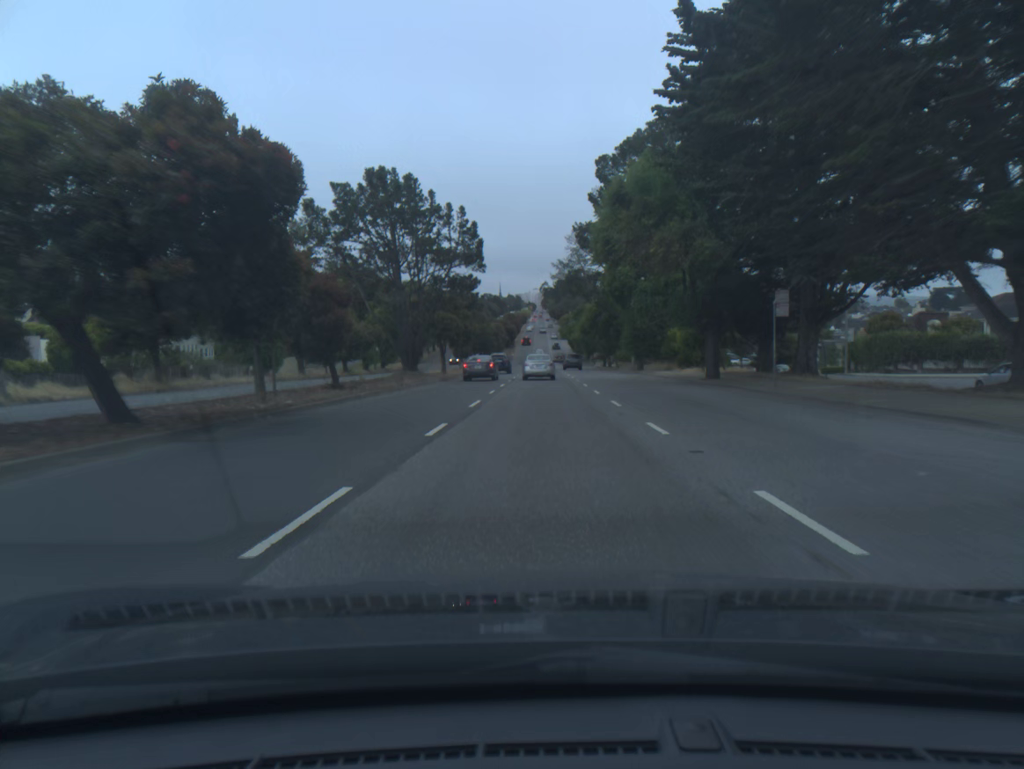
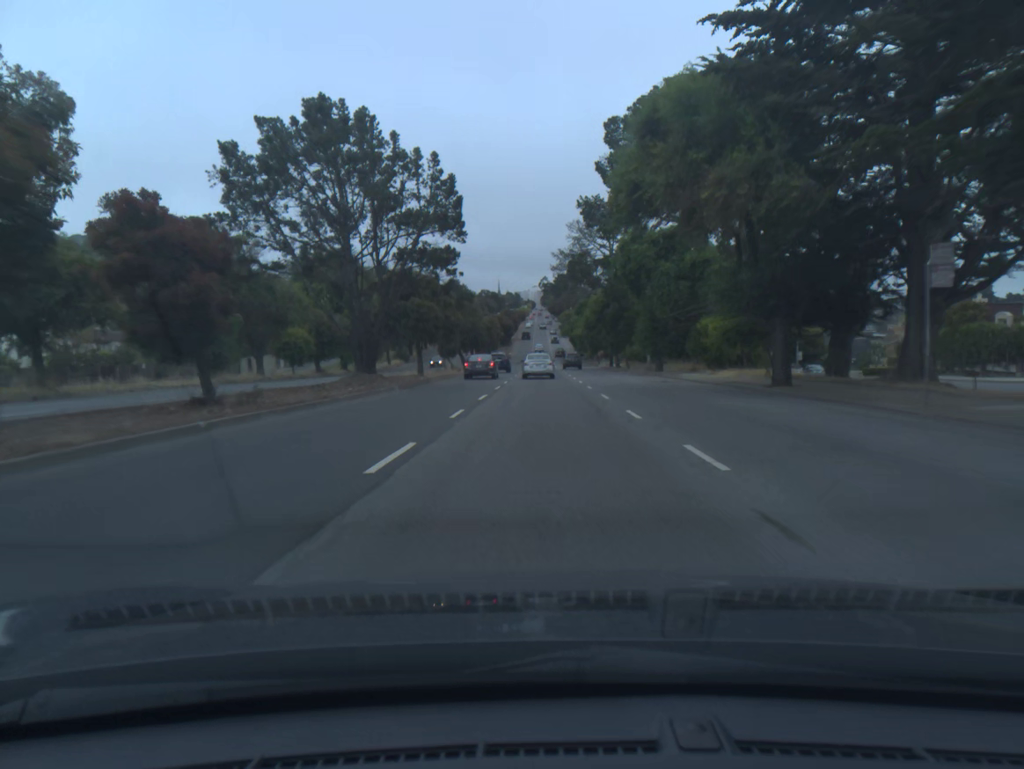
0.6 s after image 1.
(0.0, +11.2) m; 0°
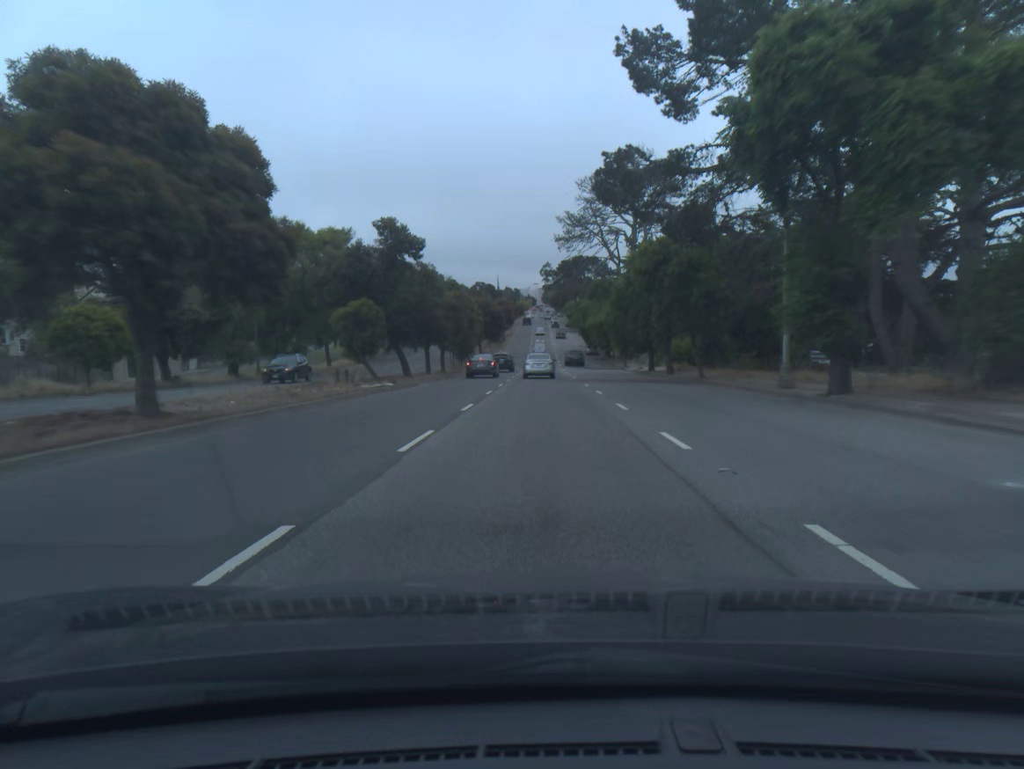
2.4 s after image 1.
(0.0, +34.0) m; 0°
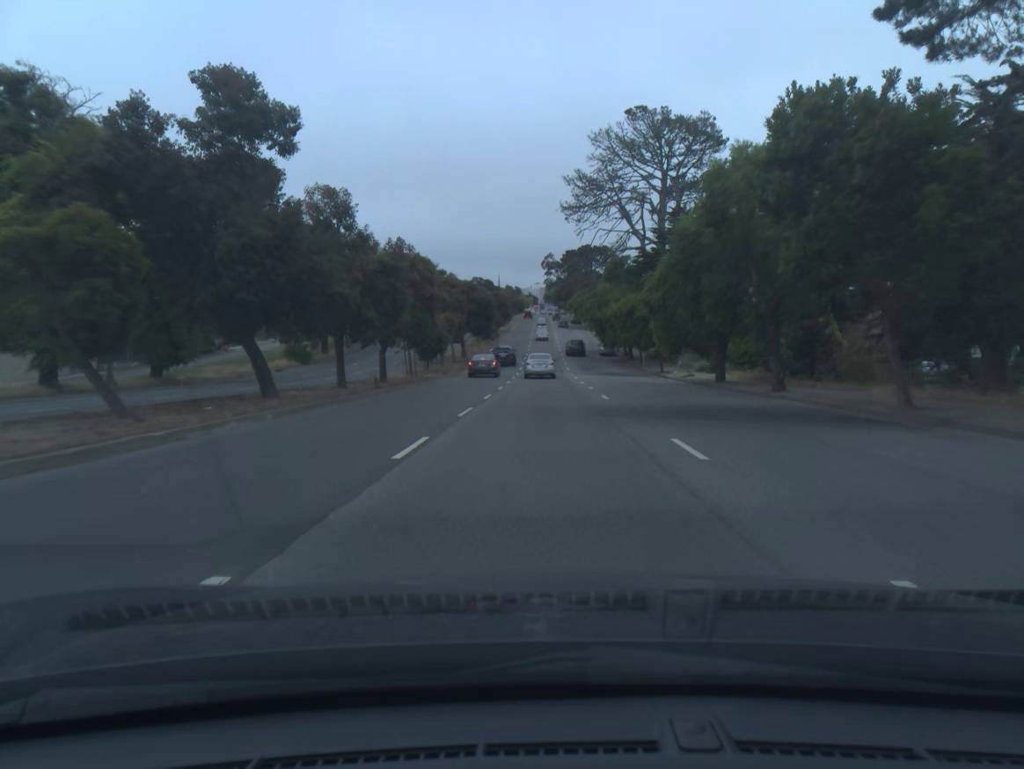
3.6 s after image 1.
(0.0, +23.0) m; 0°
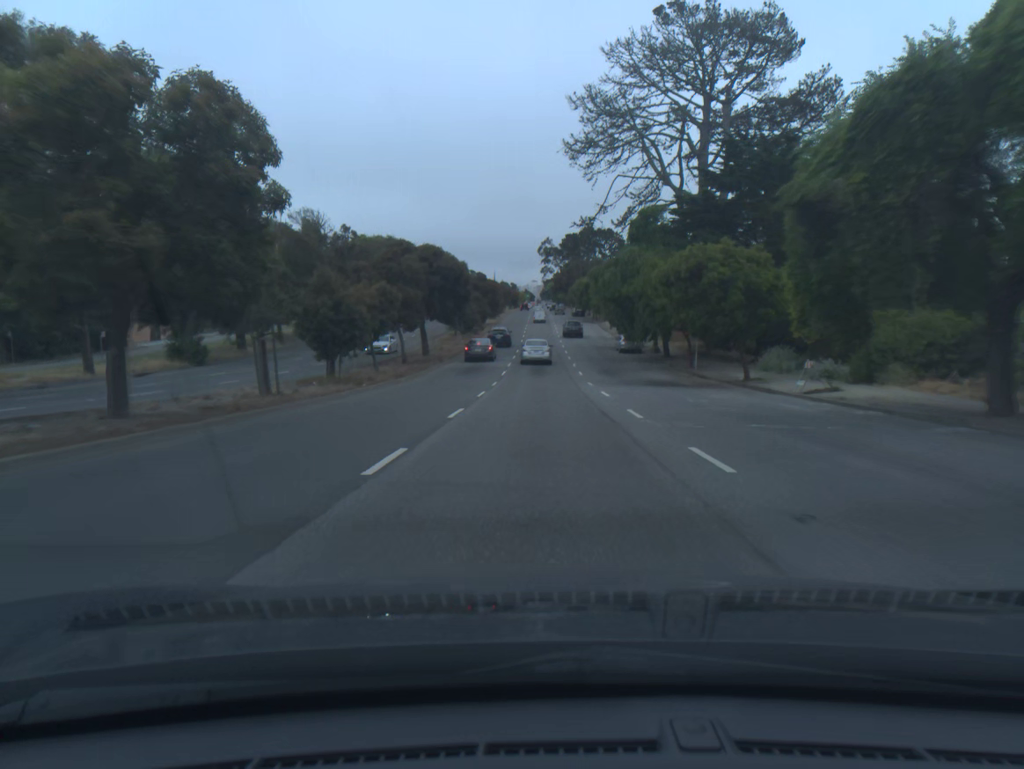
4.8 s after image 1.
(0.0, +23.2) m; 0°
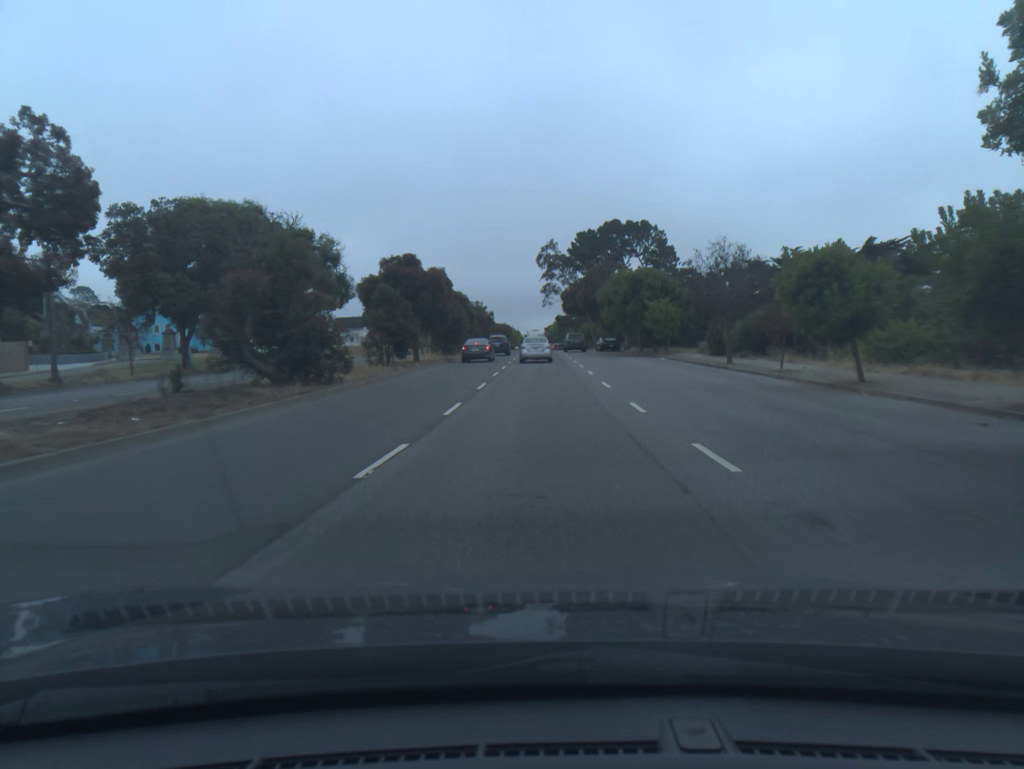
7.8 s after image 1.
(0.0, +58.3) m; 0°
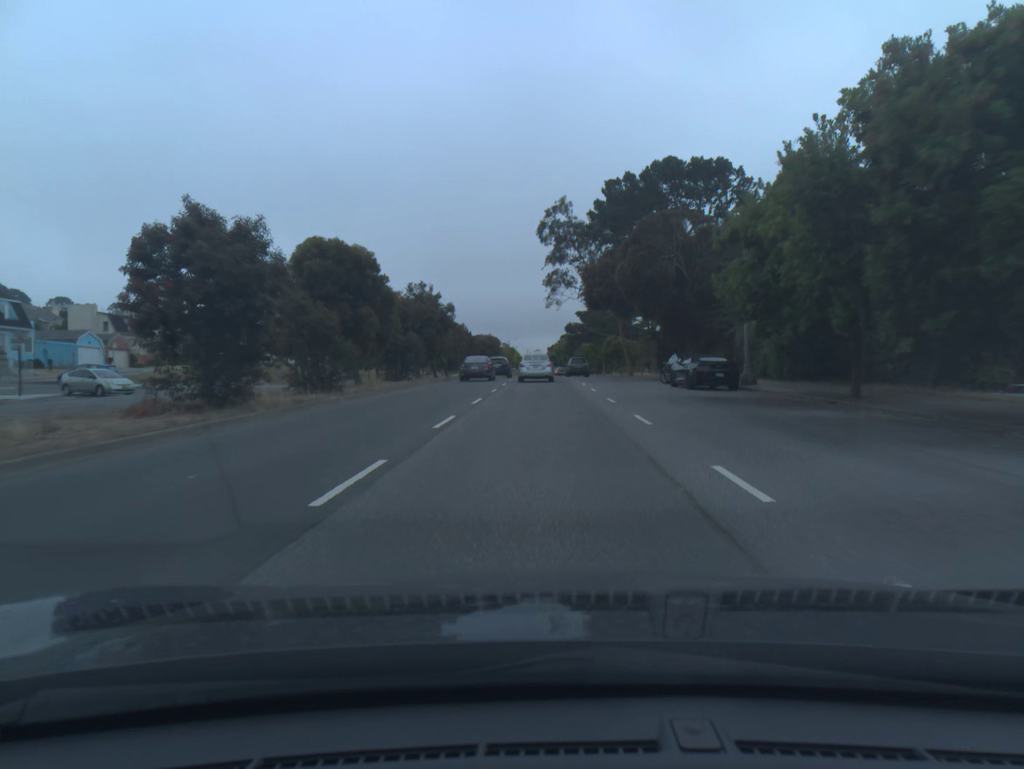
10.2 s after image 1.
(+0.1, +44.4) m; 0°
